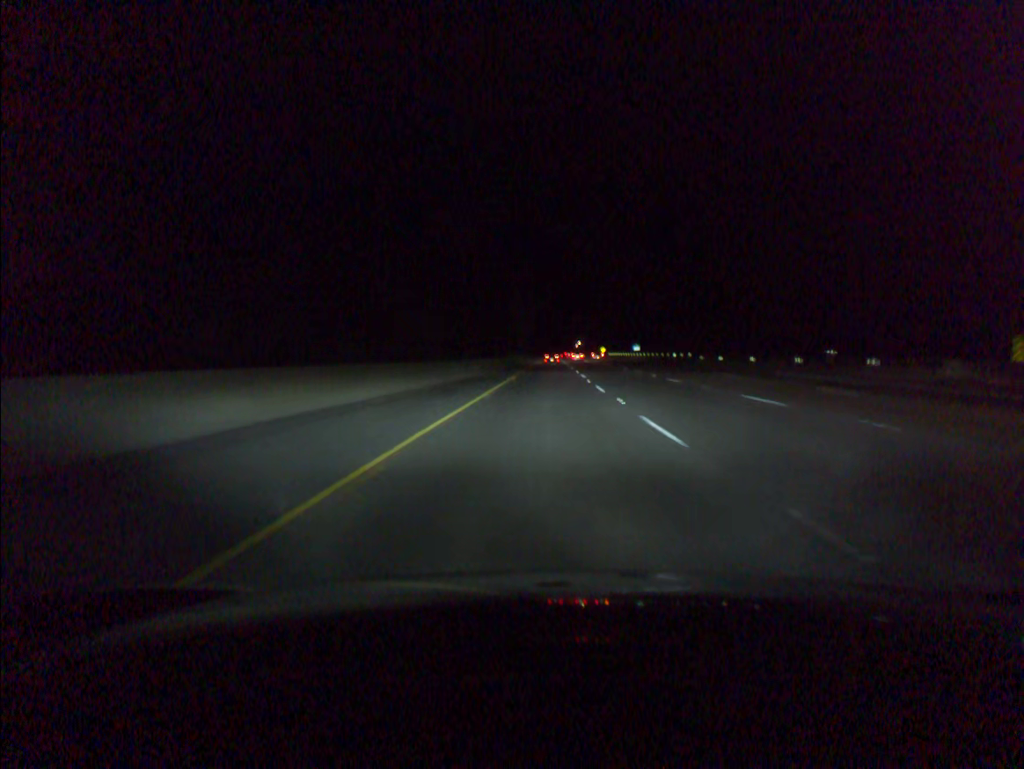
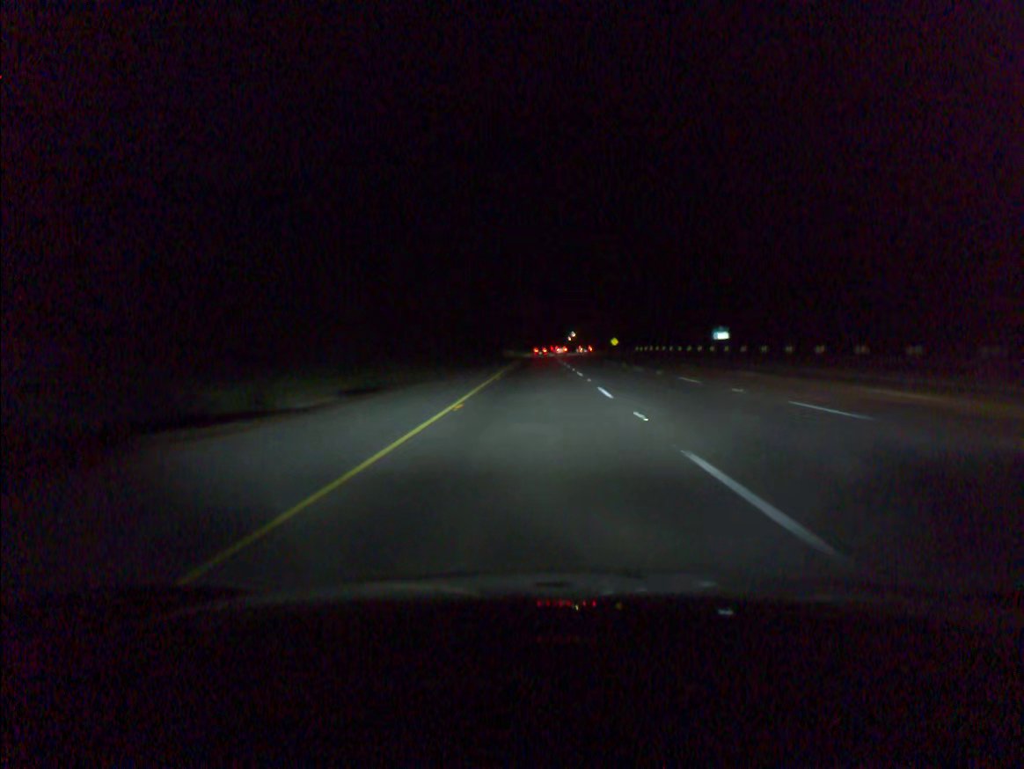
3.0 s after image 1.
(+1.3, +93.1) m; +1°
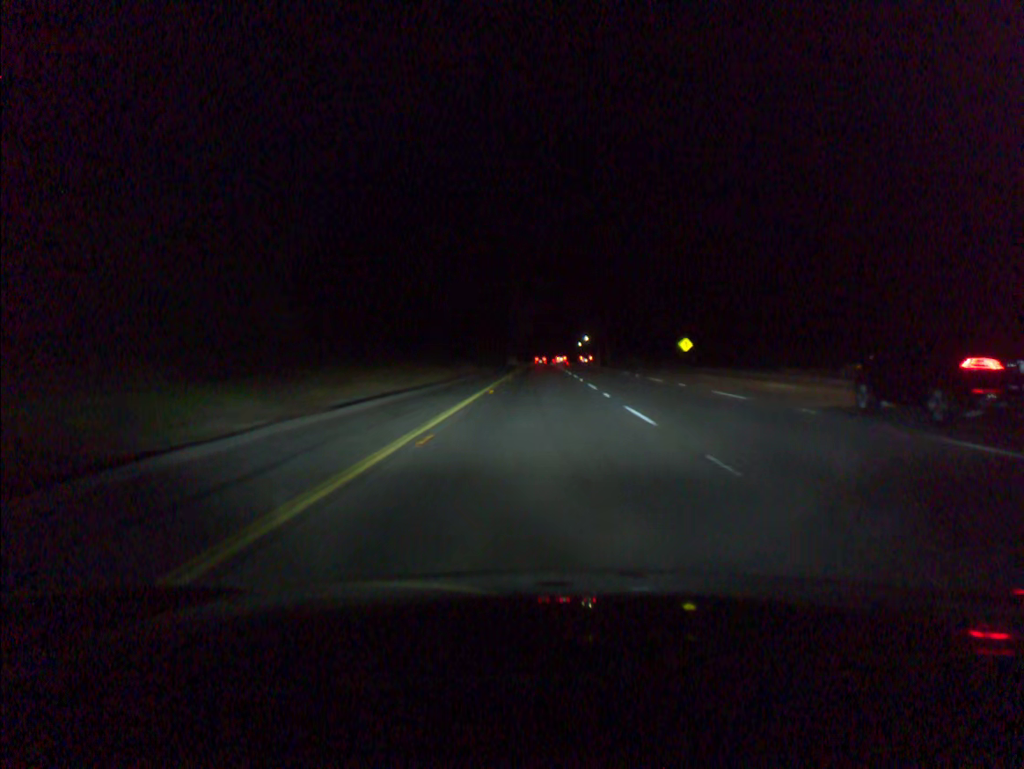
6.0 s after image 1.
(-0.1, +93.3) m; 0°
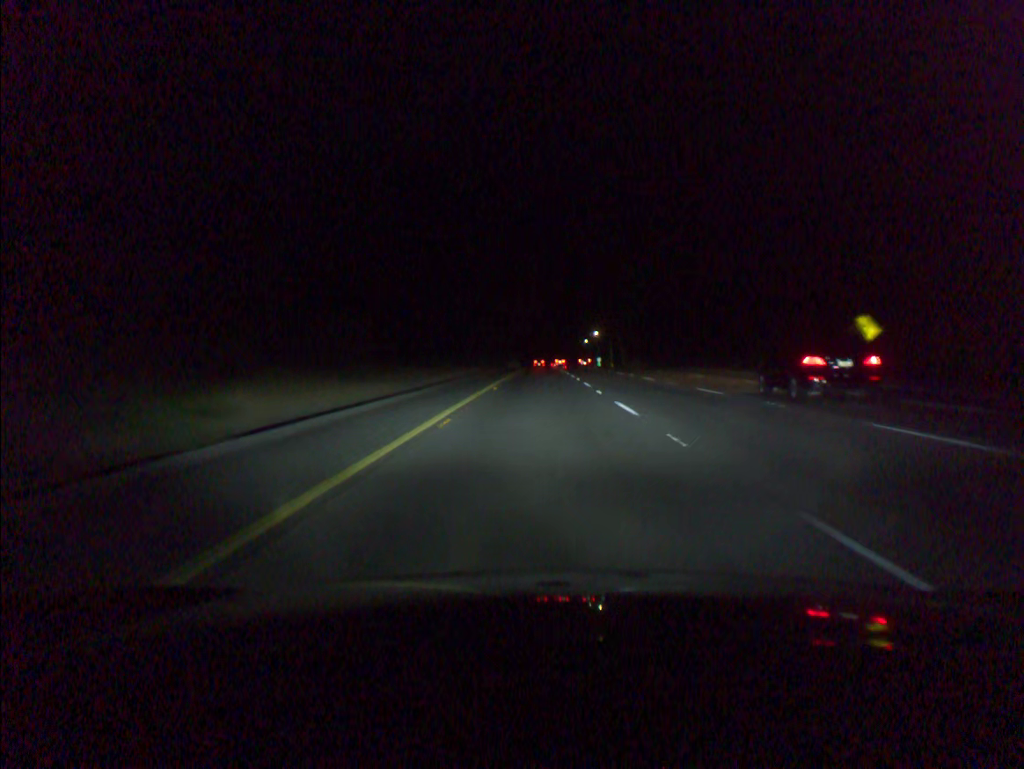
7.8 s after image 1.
(0.0, +55.9) m; 0°
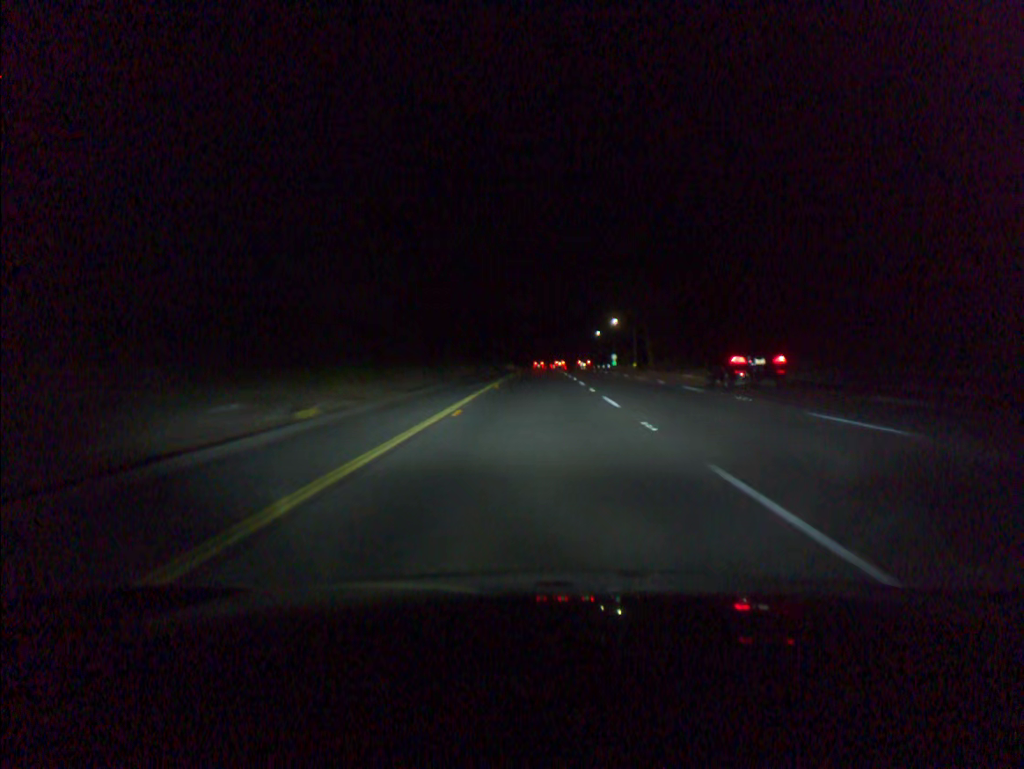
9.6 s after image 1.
(+0.1, +55.9) m; 0°
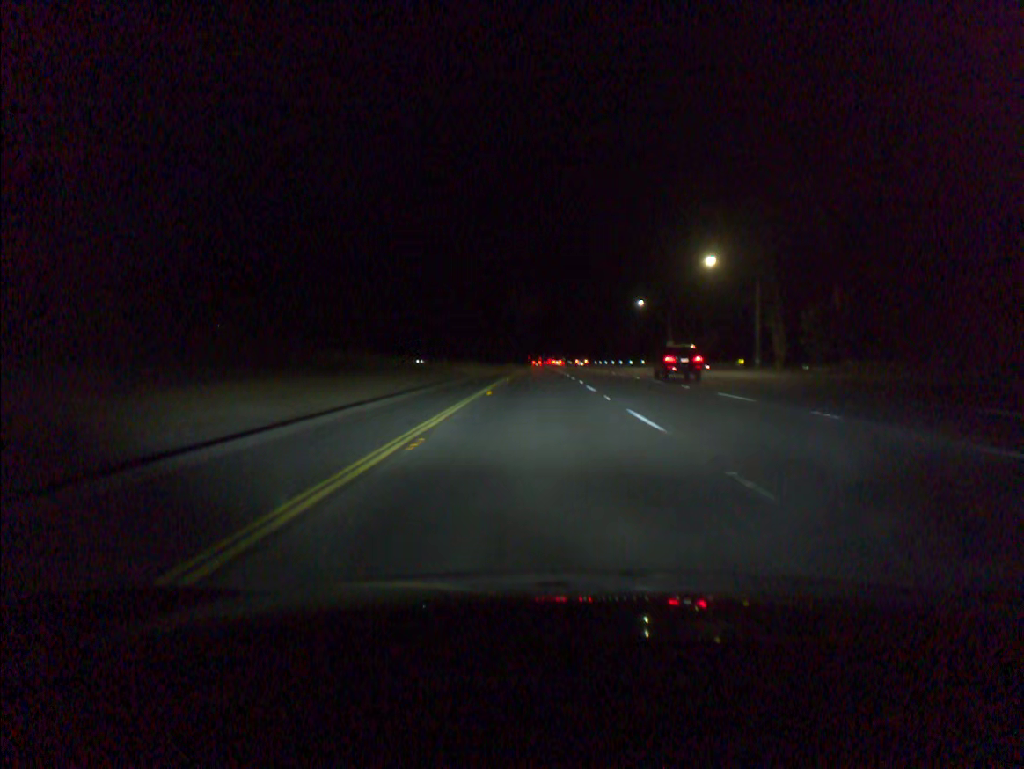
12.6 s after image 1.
(-0.1, +93.4) m; 0°
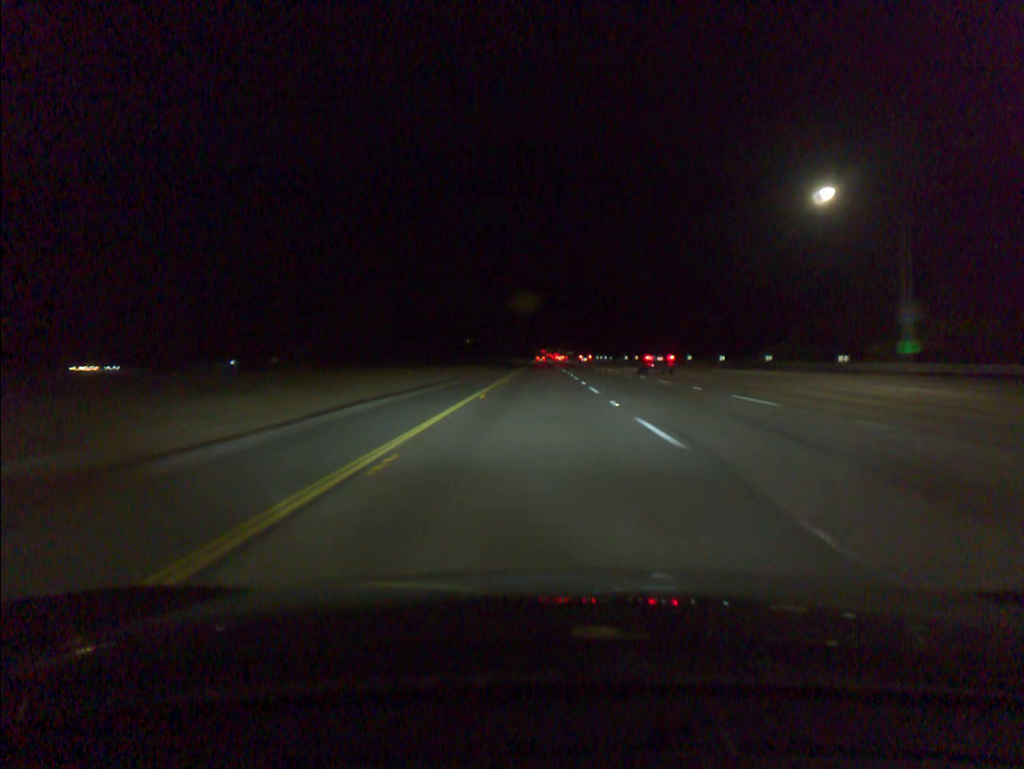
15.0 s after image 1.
(0.0, +75.0) m; 0°
